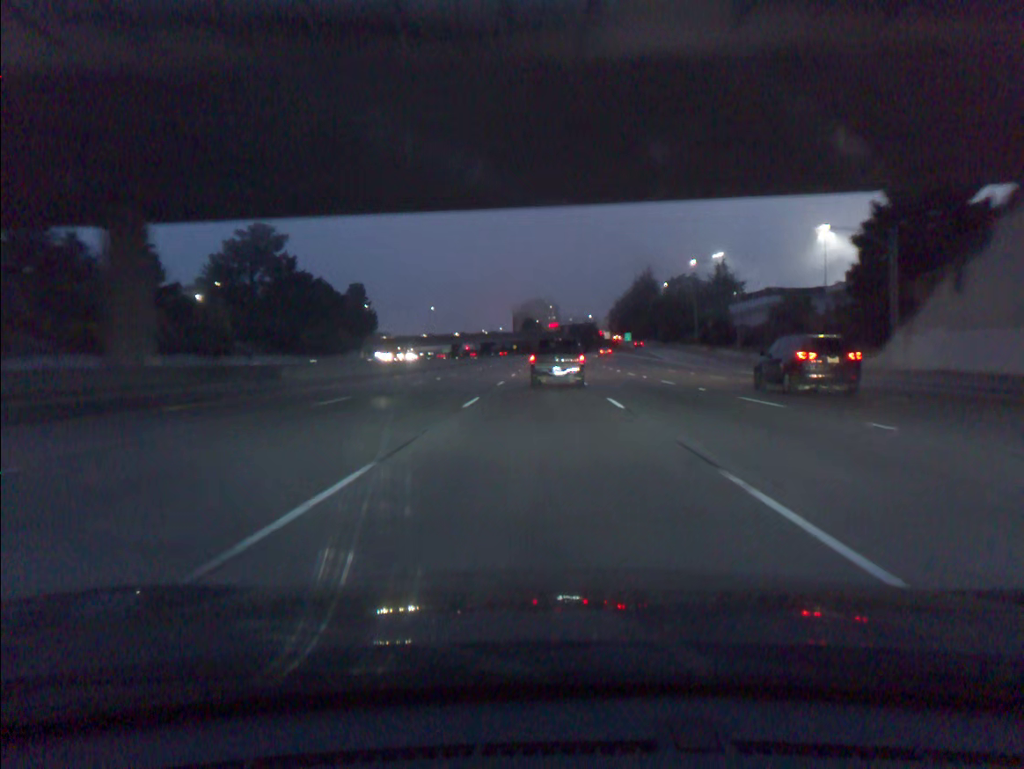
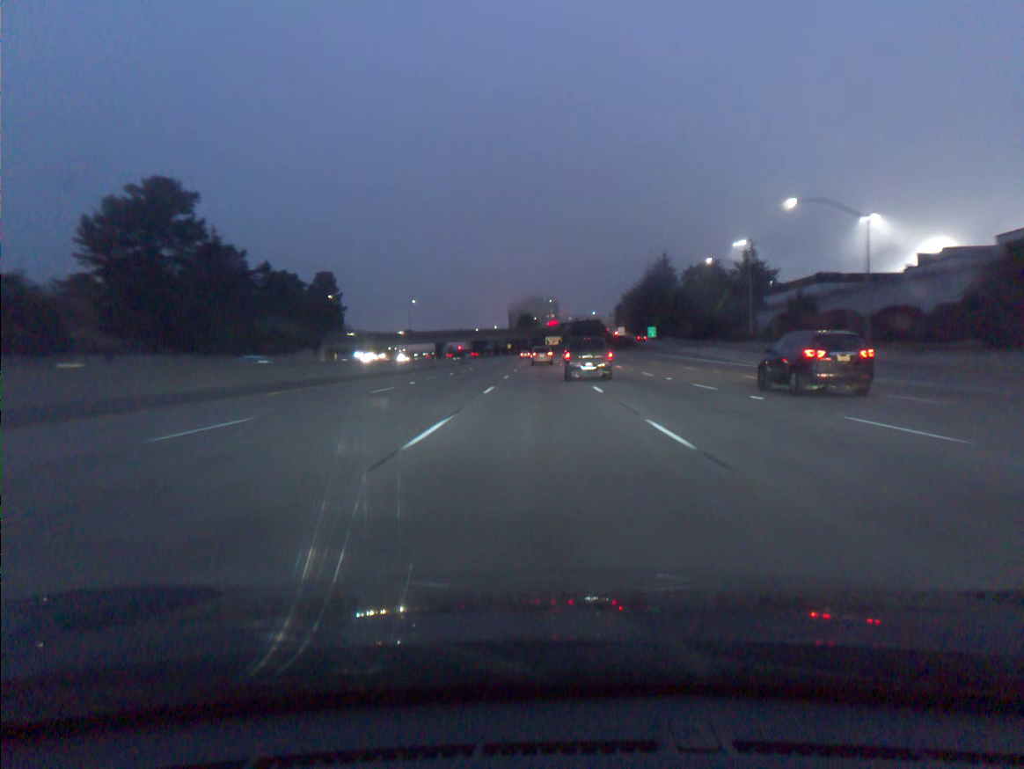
(0.0, +36.6) m; 0°
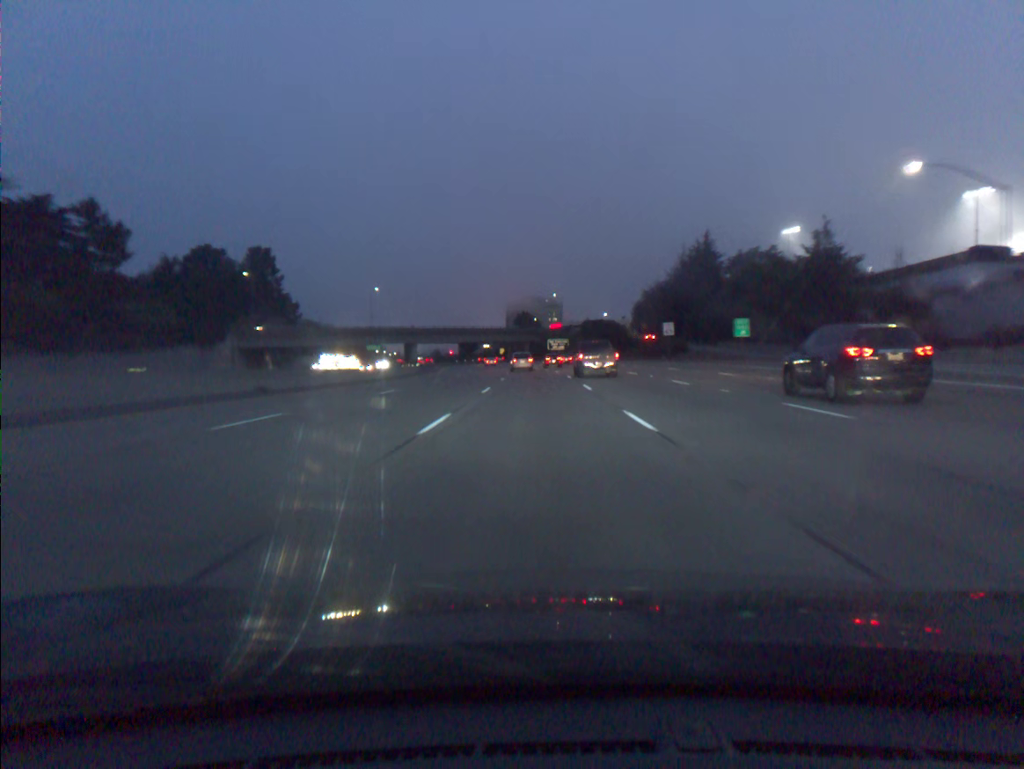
(+0.1, +54.9) m; 0°
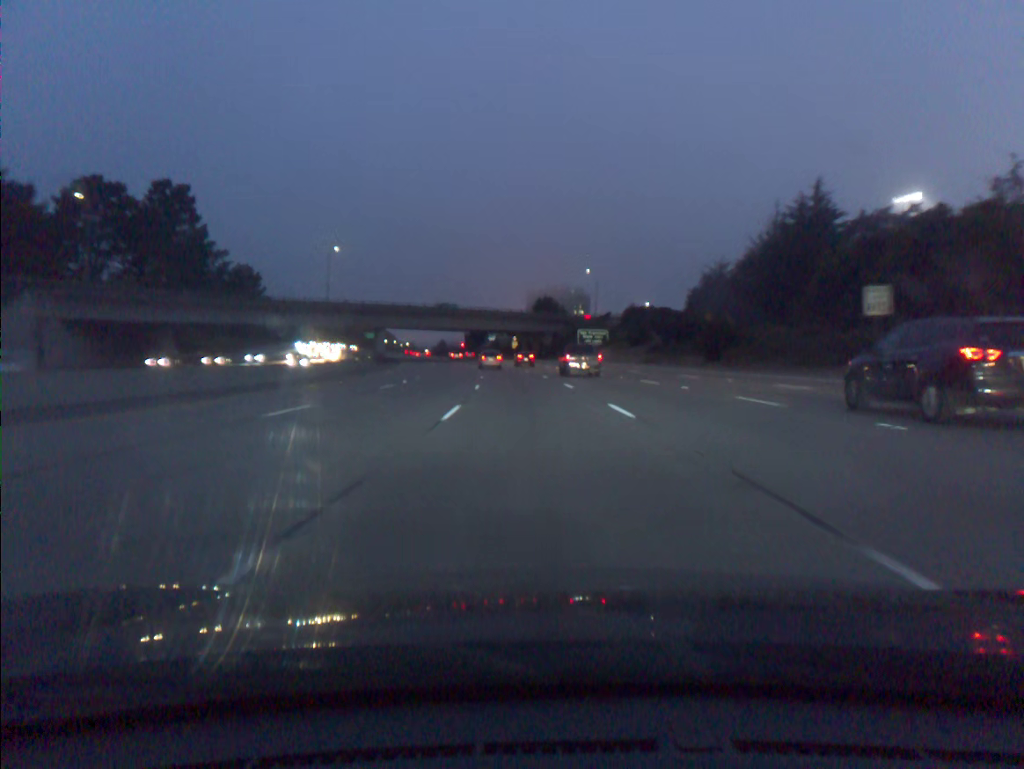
(-0.6, +54.5) m; -1°
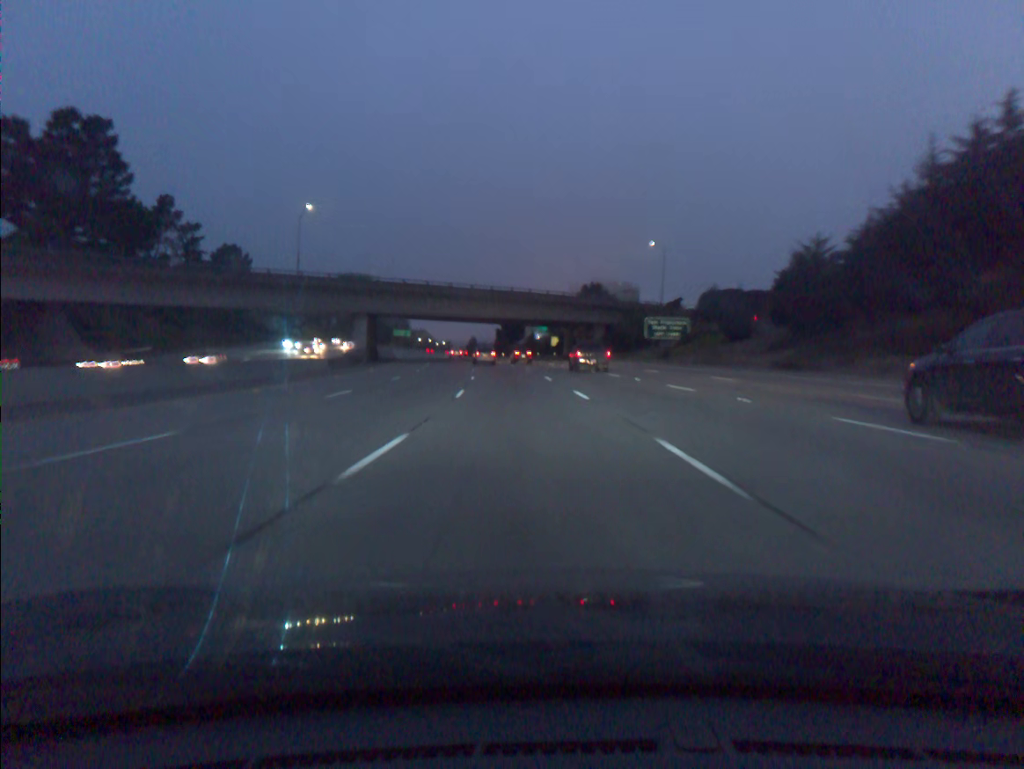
(-0.9, +36.1) m; -3°
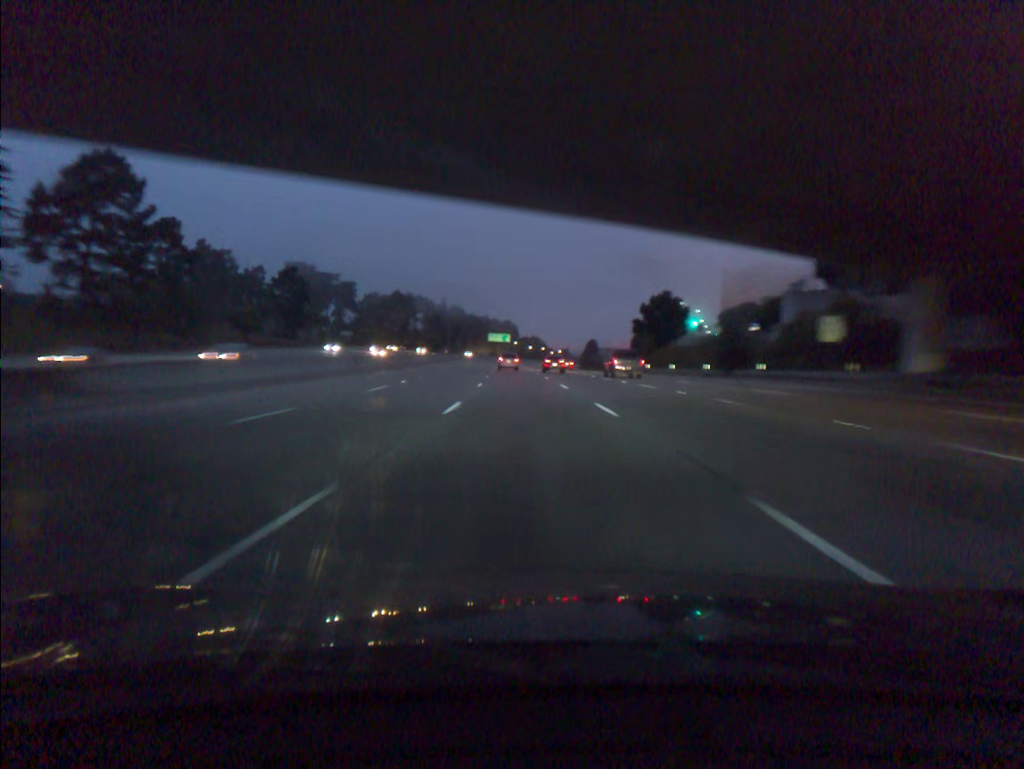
(-7.2, +90.2) m; -9°
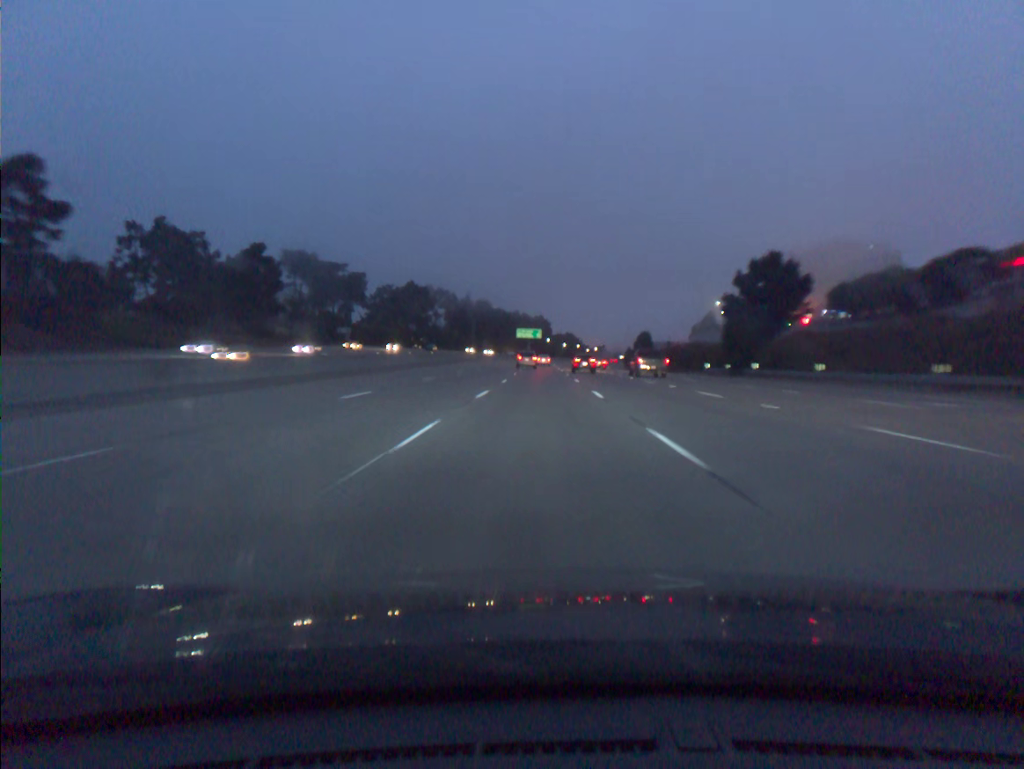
(-0.9, +36.5) m; -2°
